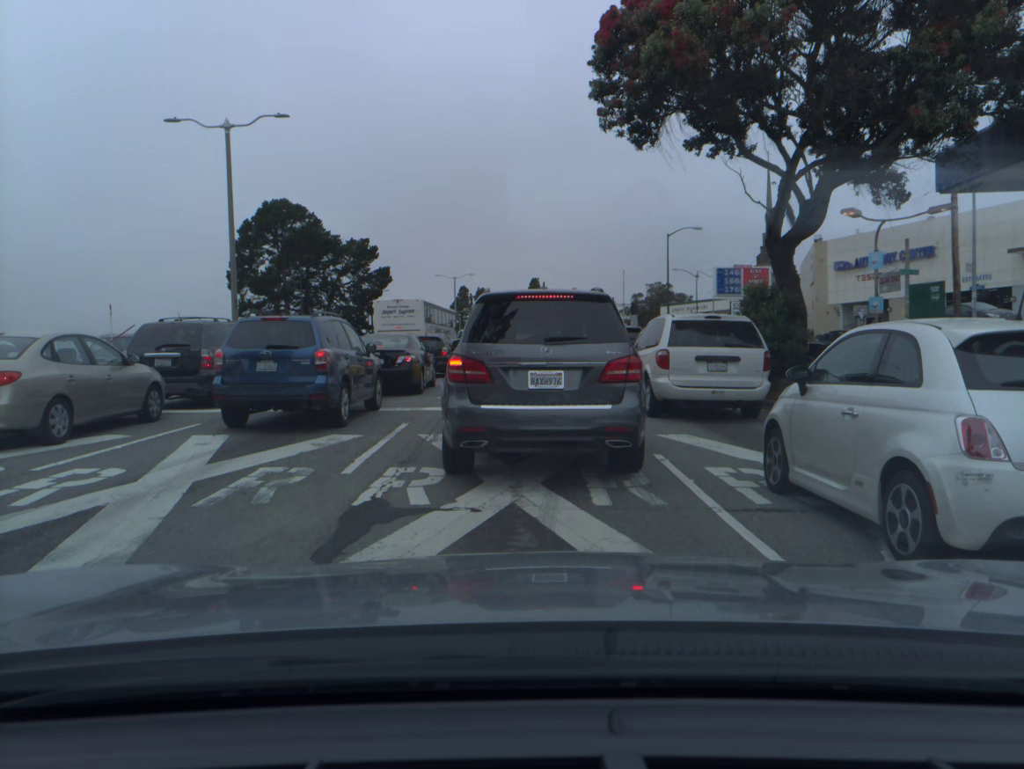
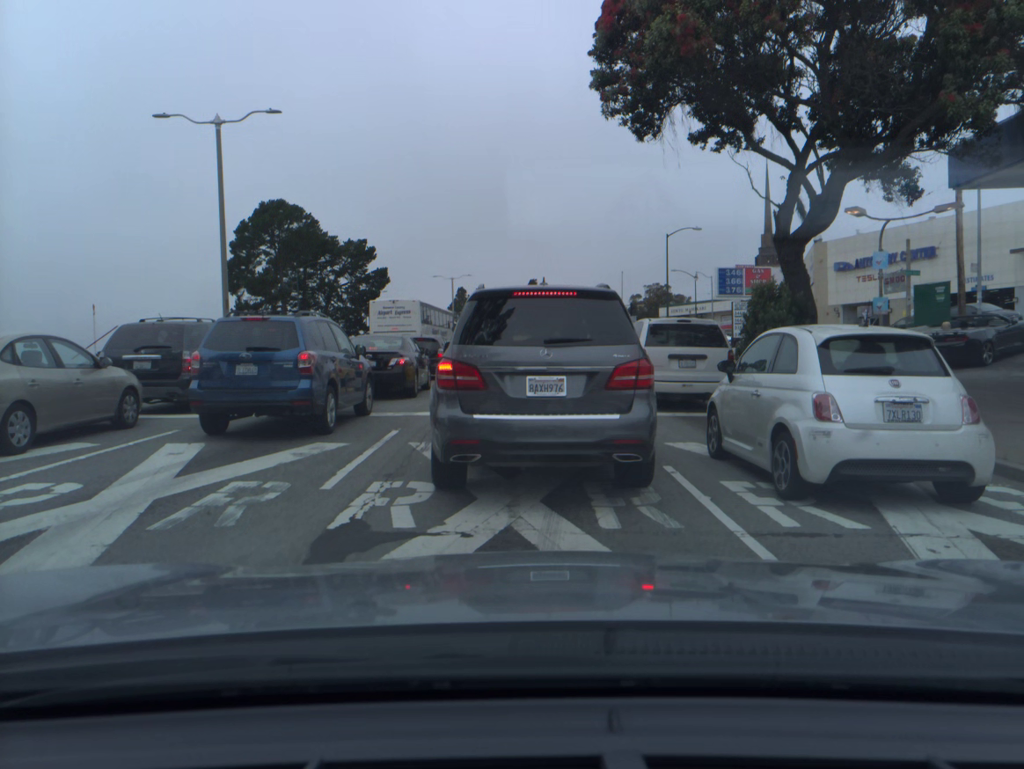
(0.0, +0.8) m; 0°
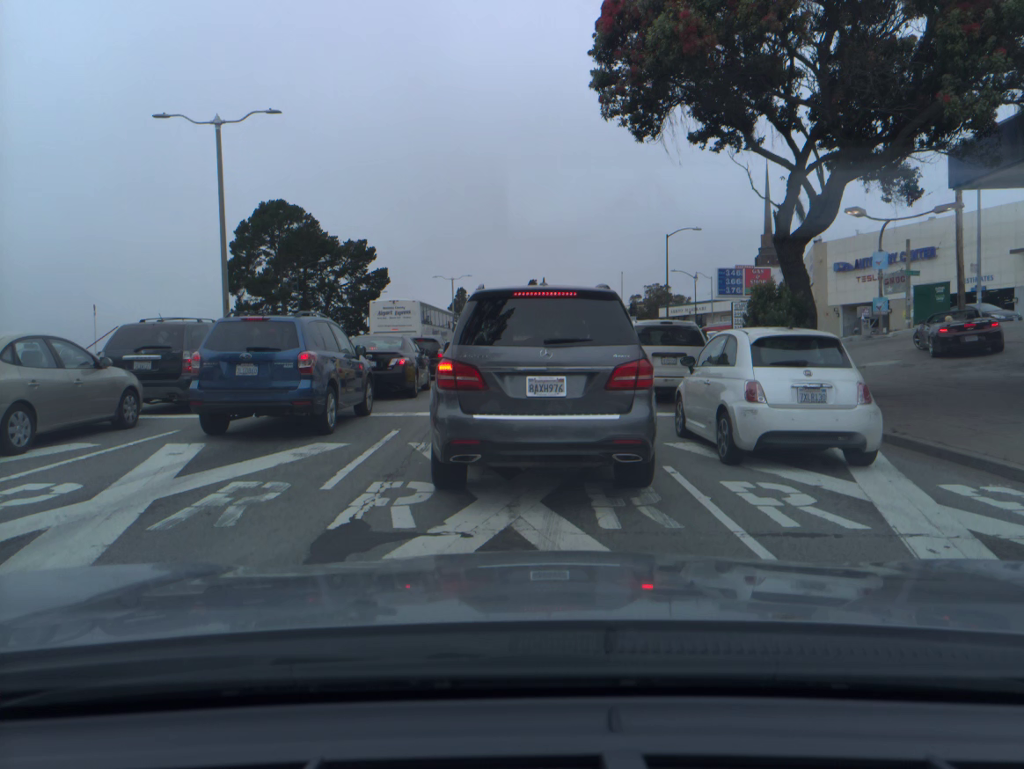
(0.0, 0.0) m; 0°
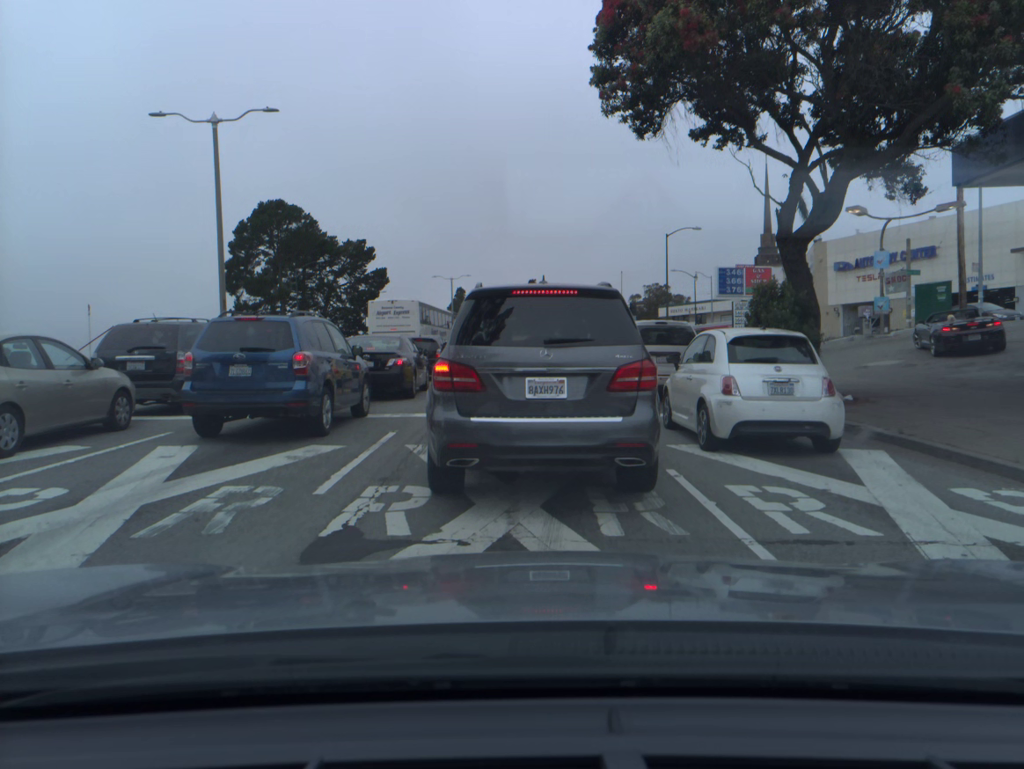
(0.0, +0.2) m; 0°
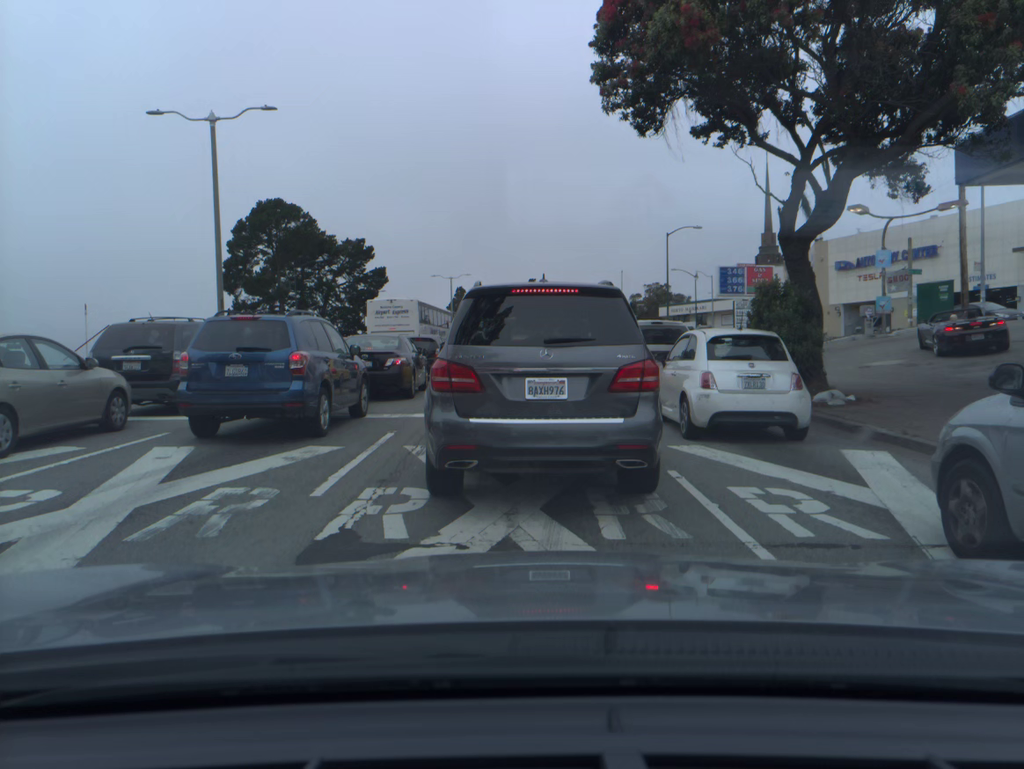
(0.0, +0.1) m; 0°
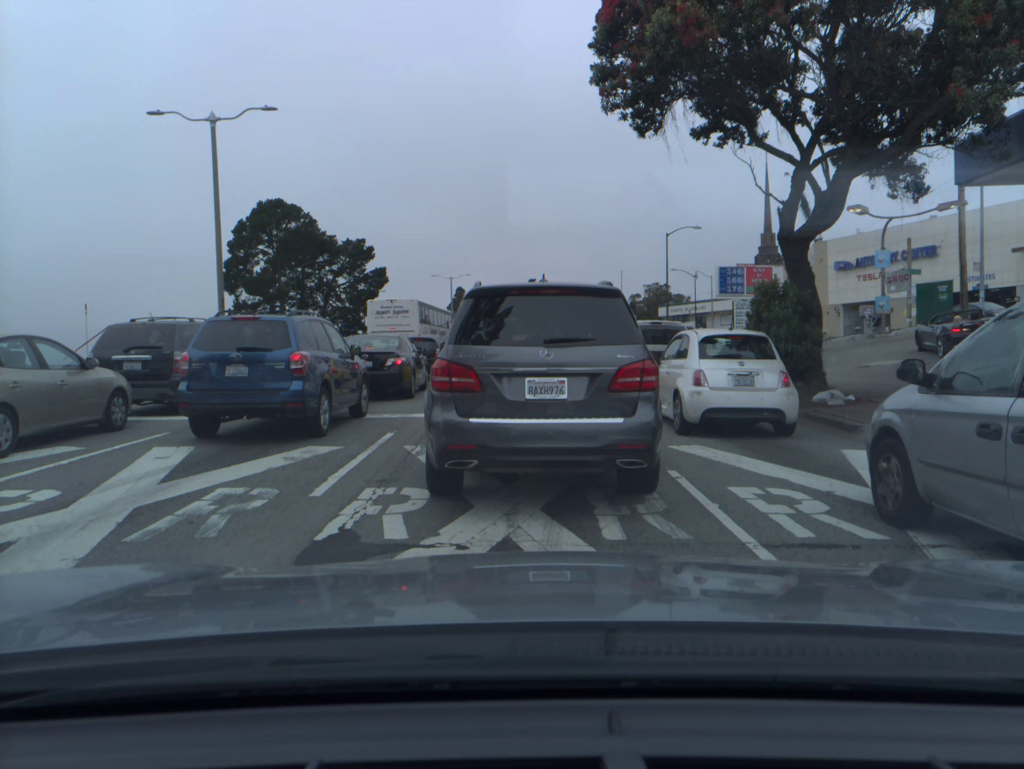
(0.0, 0.0) m; 0°
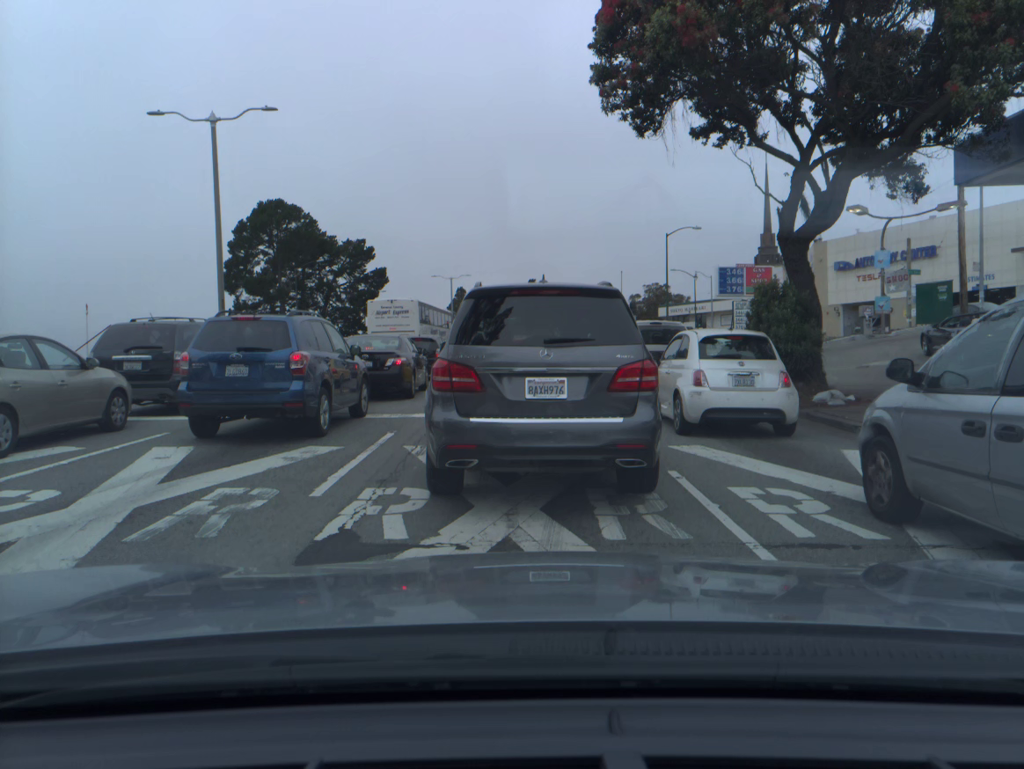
(0.0, 0.0) m; 0°
